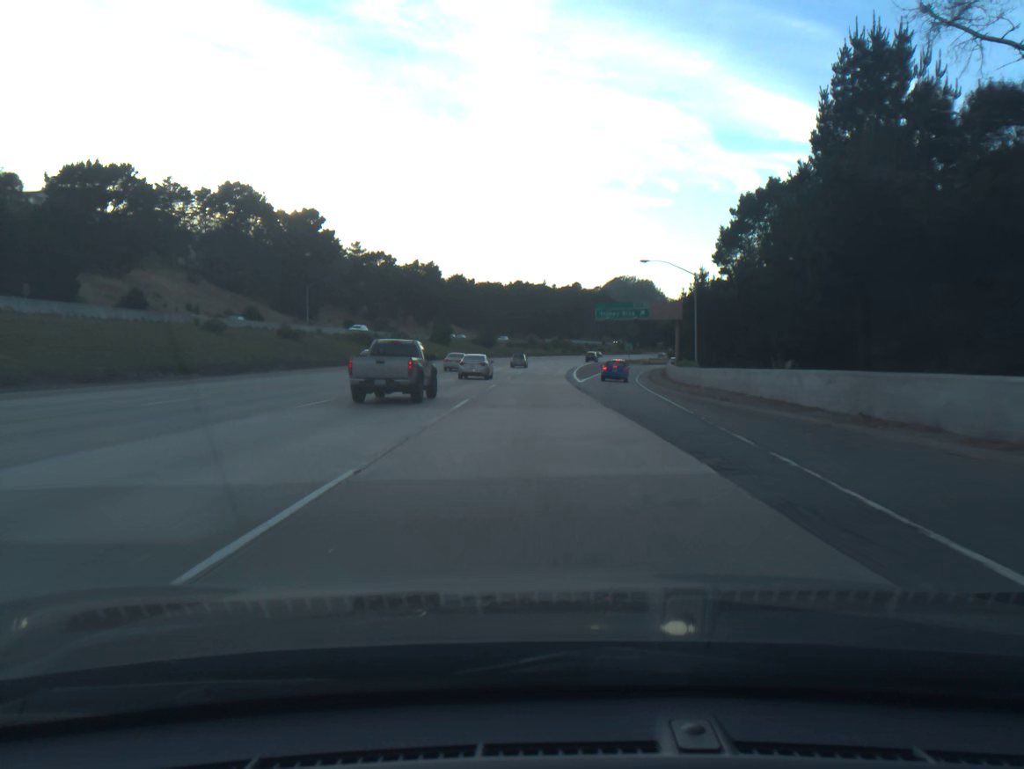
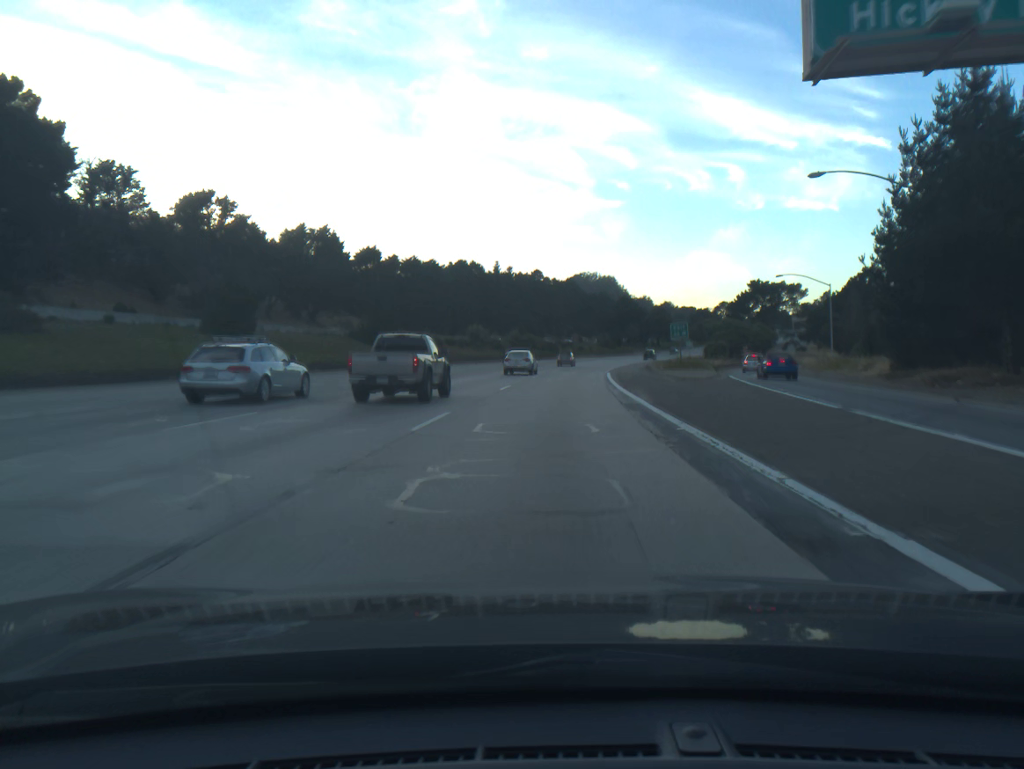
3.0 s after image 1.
(+1.2, +78.6) m; +3°
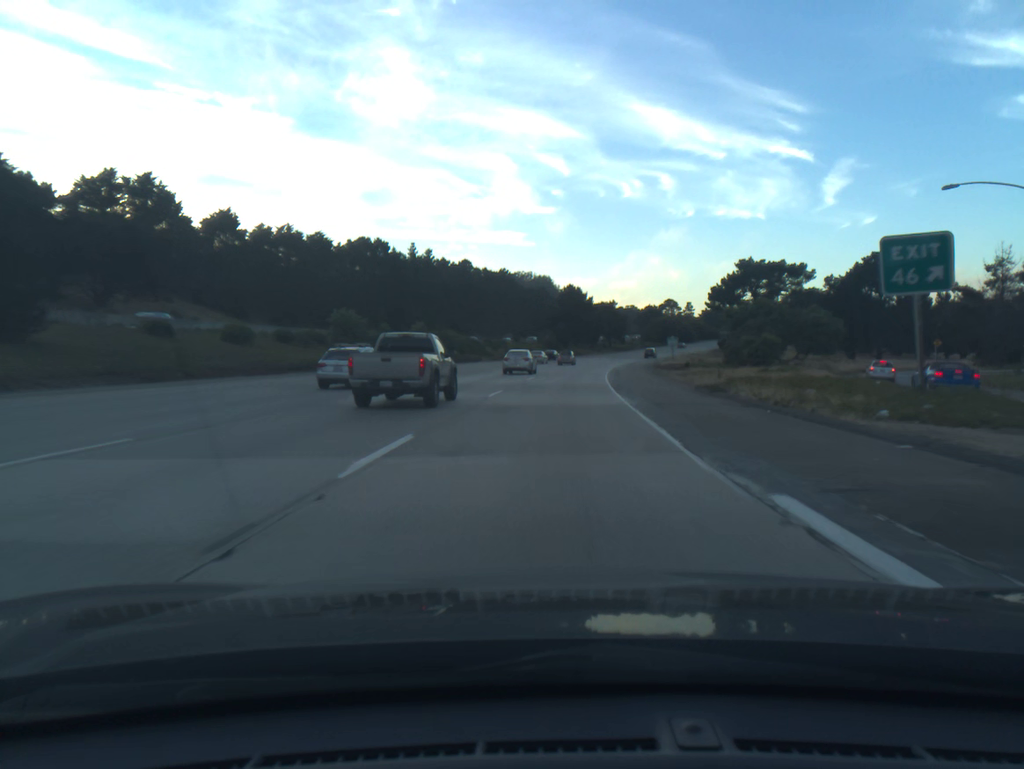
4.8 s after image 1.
(+2.1, +48.2) m; +5°
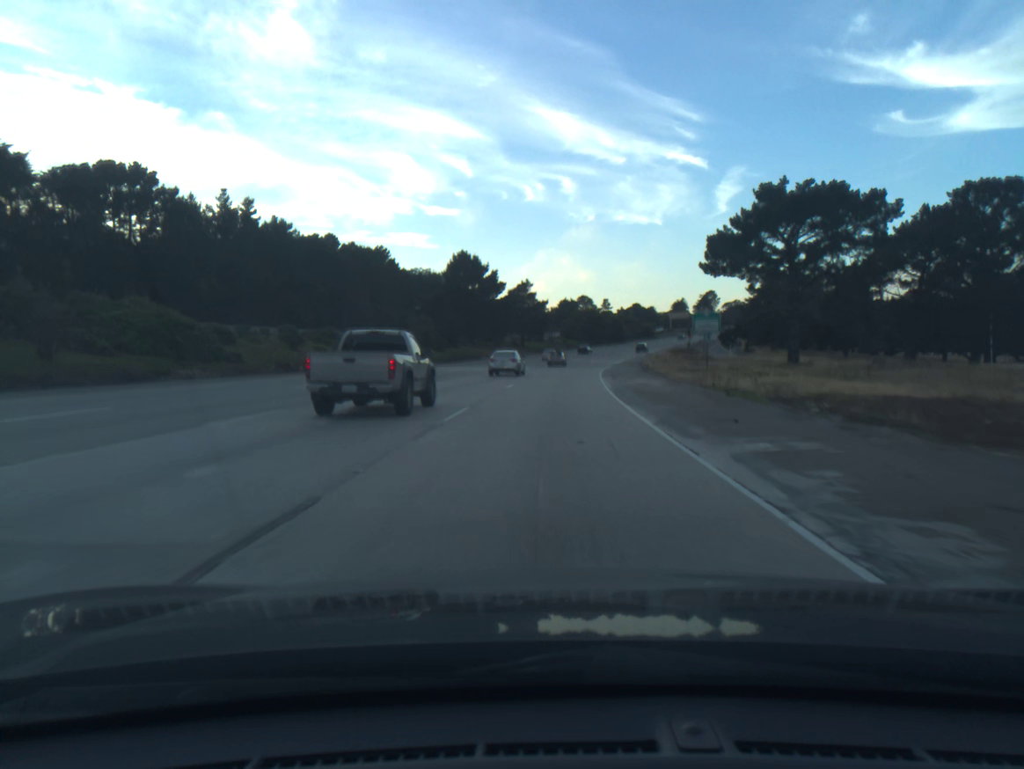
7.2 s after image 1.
(+4.0, +65.9) m; +7°
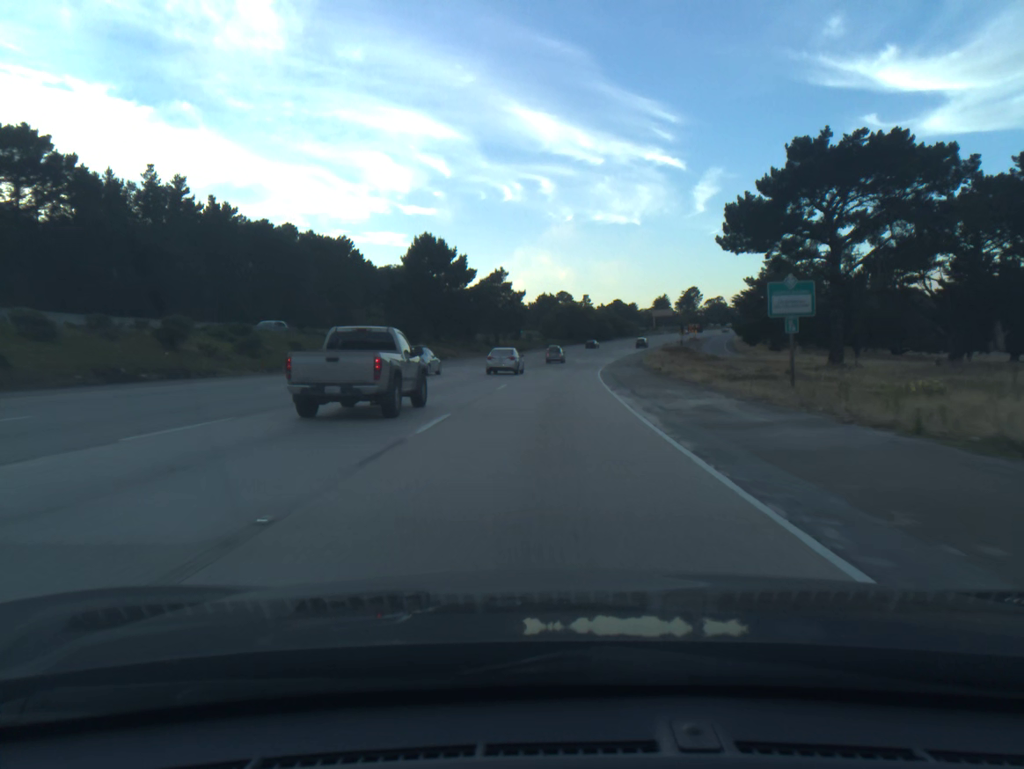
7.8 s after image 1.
(+0.2, +16.8) m; +2°
